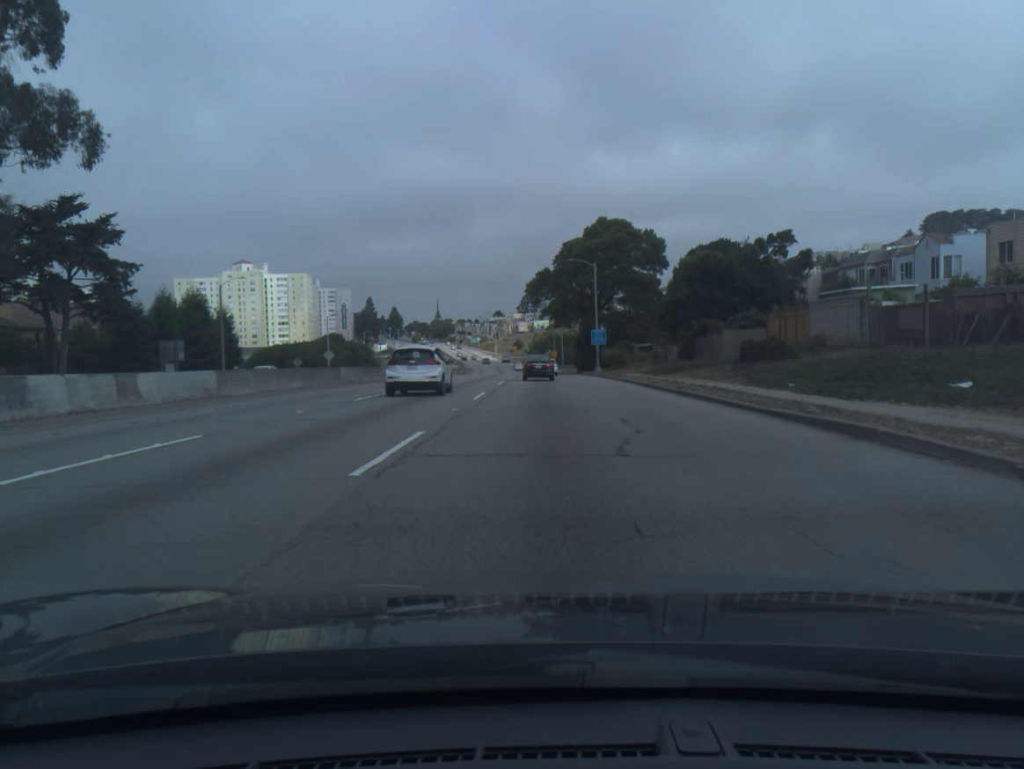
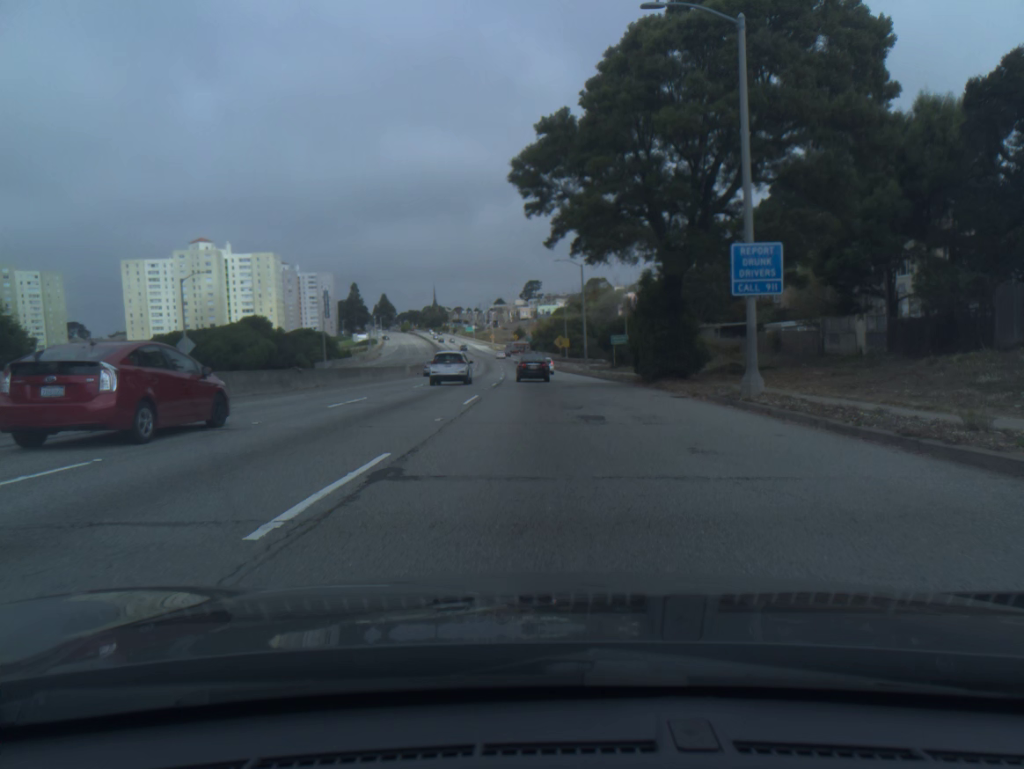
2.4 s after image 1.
(-0.2, +47.0) m; 0°
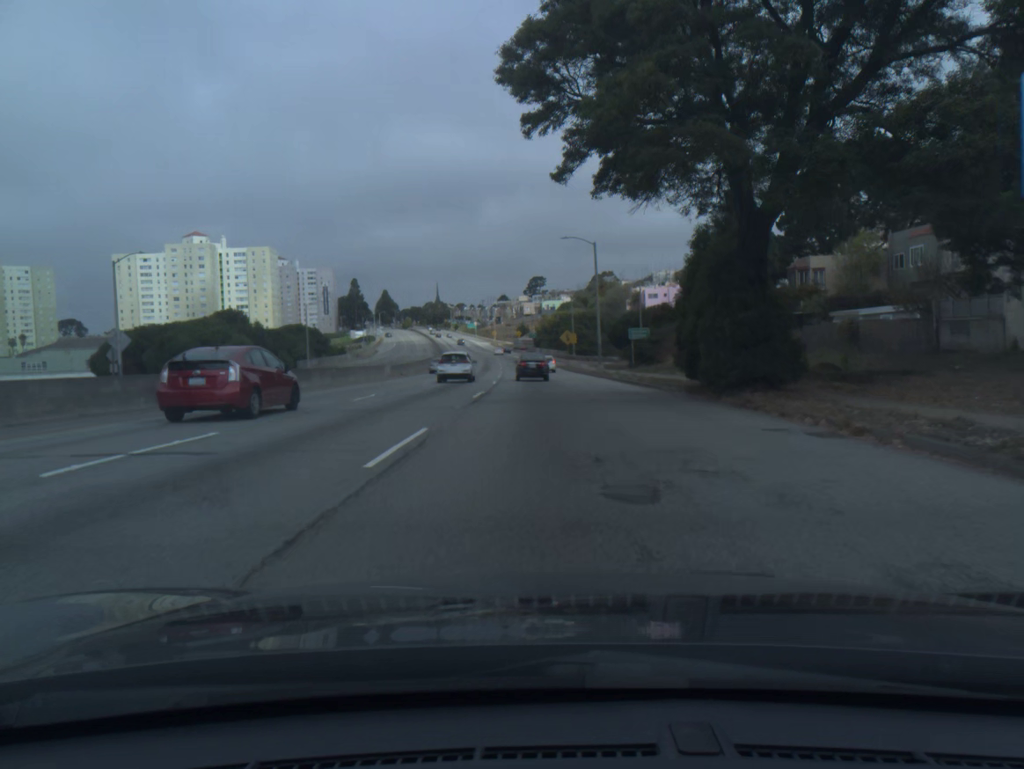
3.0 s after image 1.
(0.0, +11.4) m; 0°
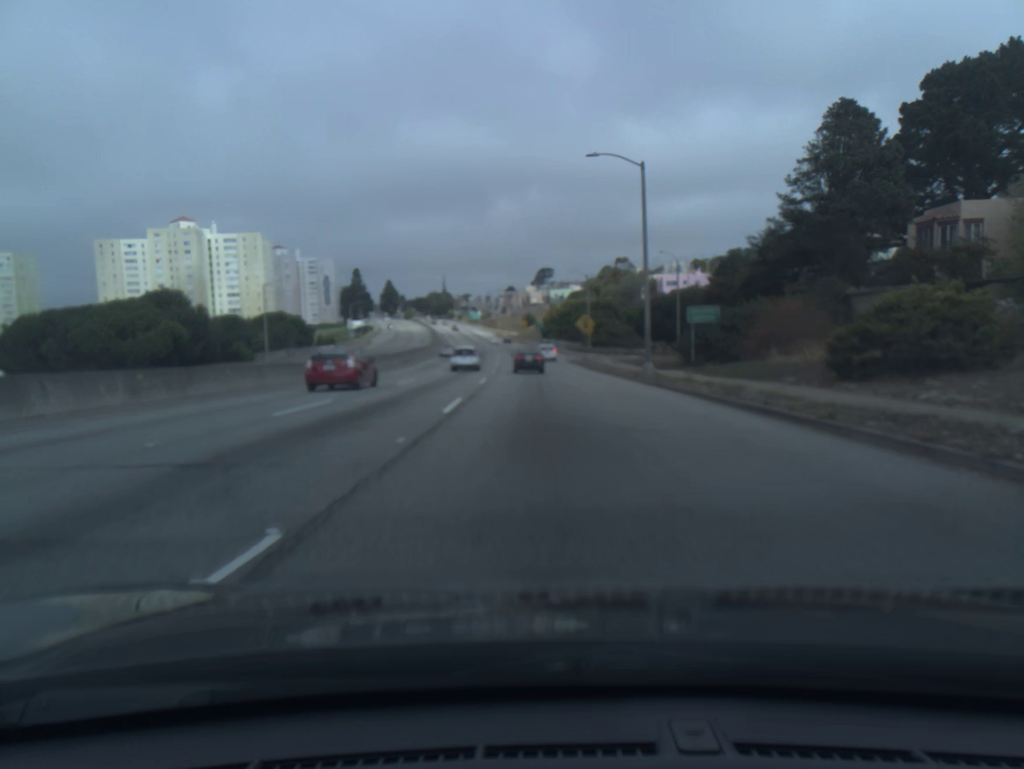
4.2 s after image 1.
(-0.1, +22.0) m; -1°
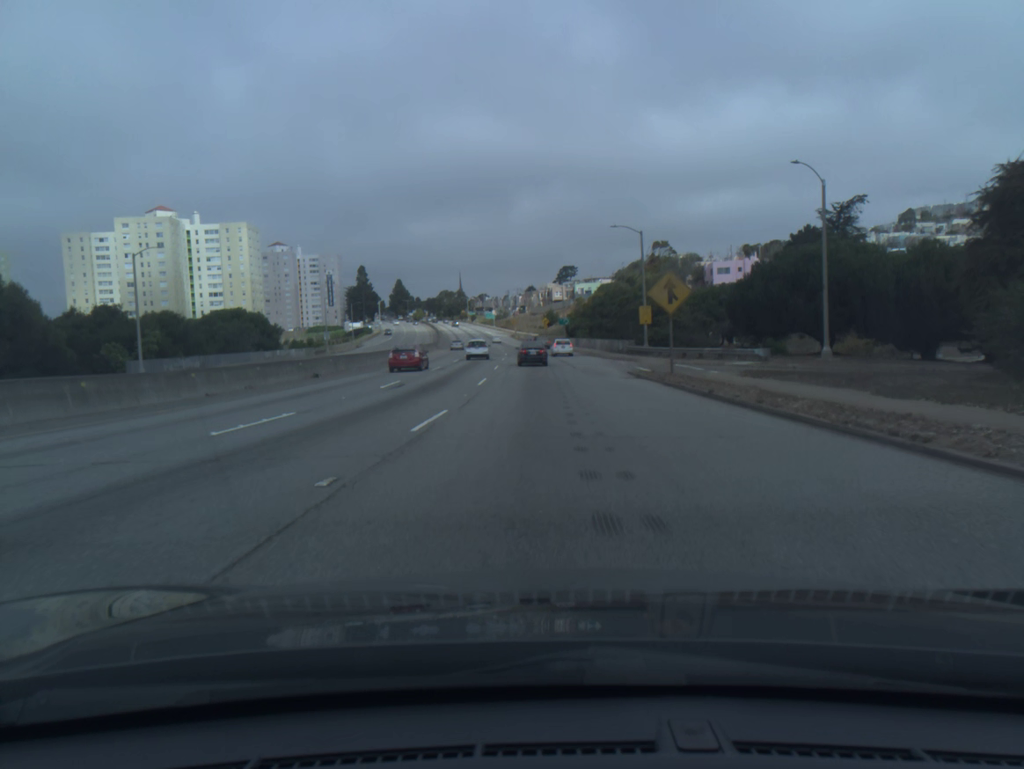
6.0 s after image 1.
(-0.4, +32.9) m; -2°
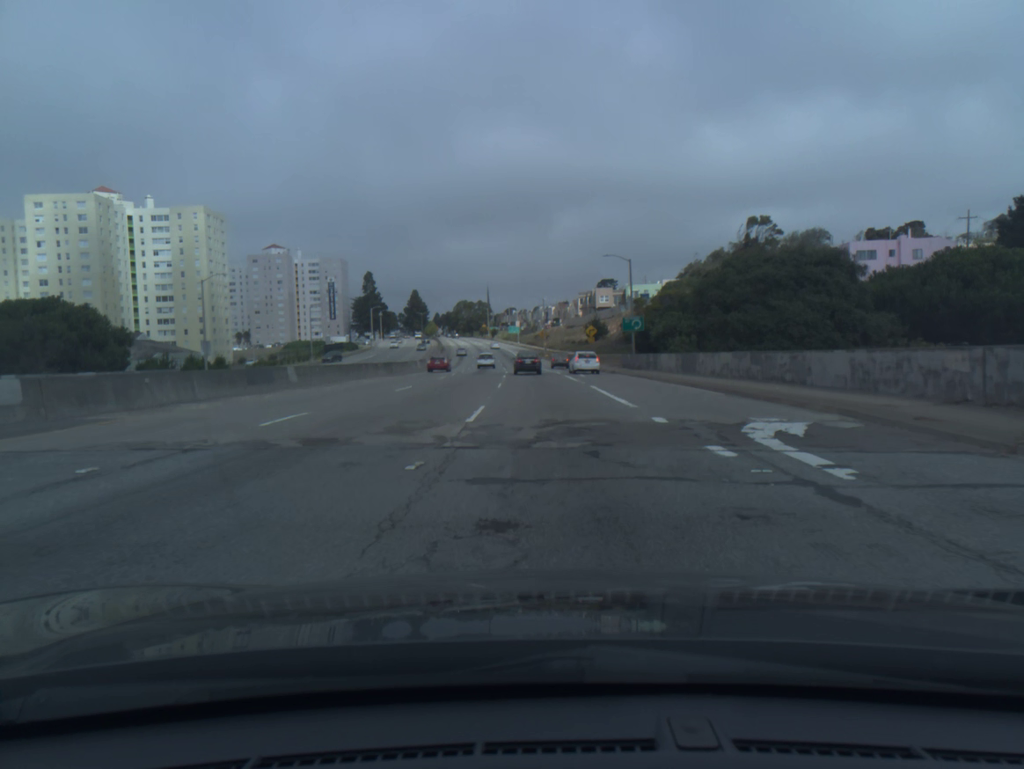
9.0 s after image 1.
(-1.3, +57.6) m; -2°
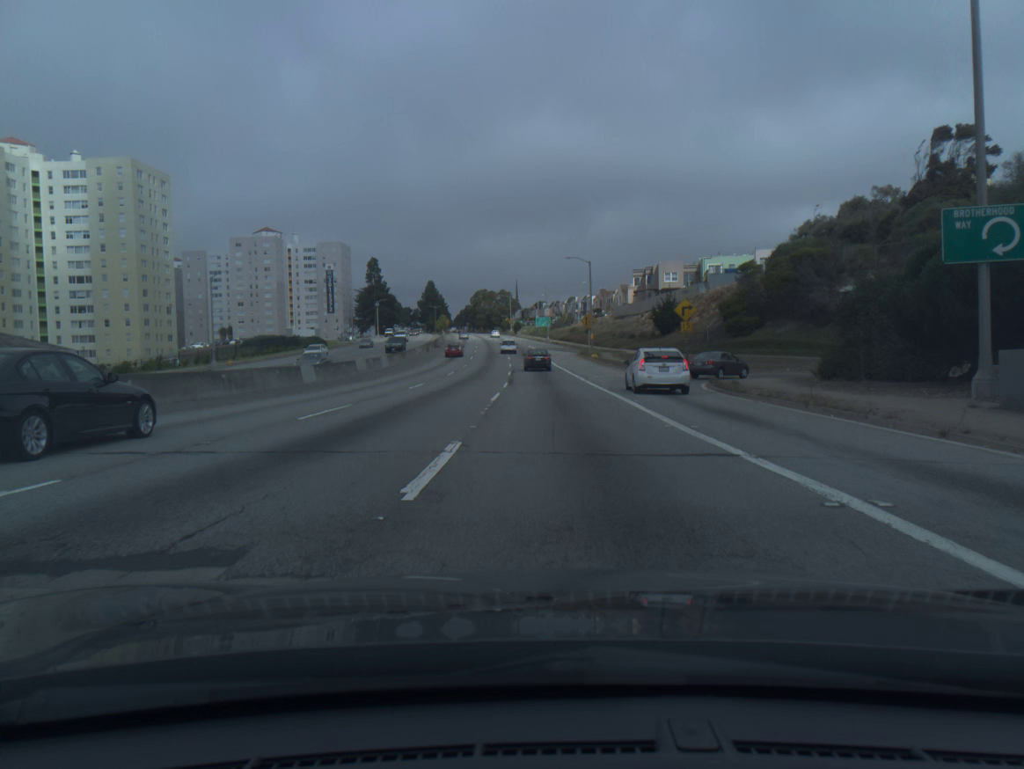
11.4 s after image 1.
(-1.1, +49.6) m; -2°
